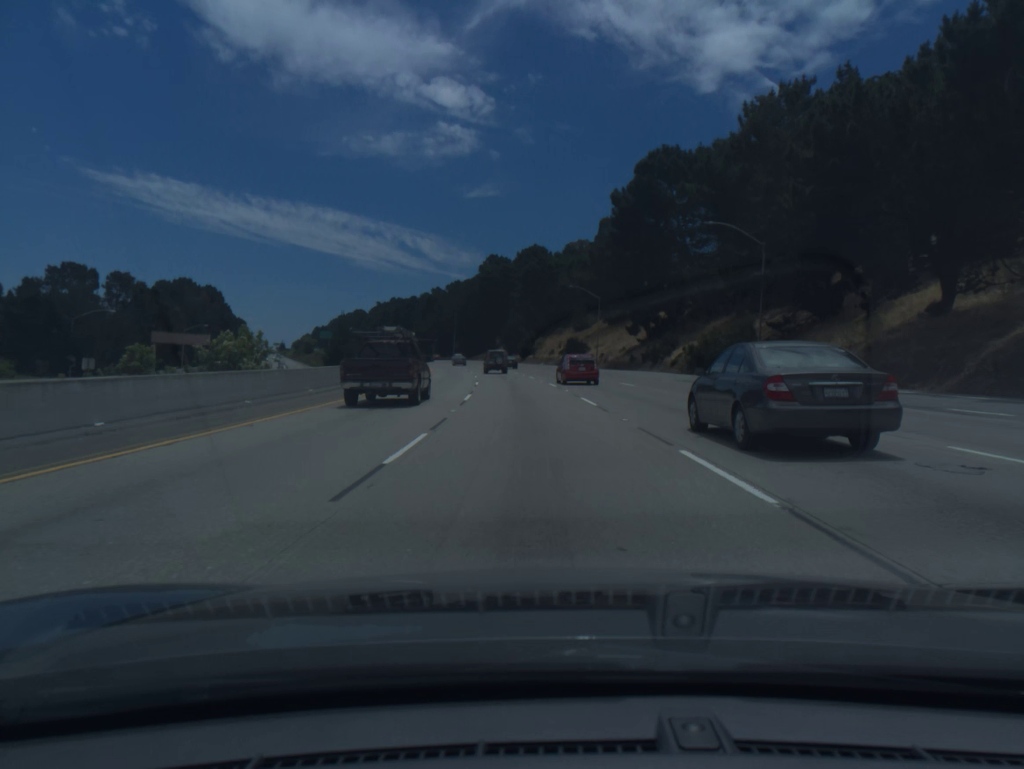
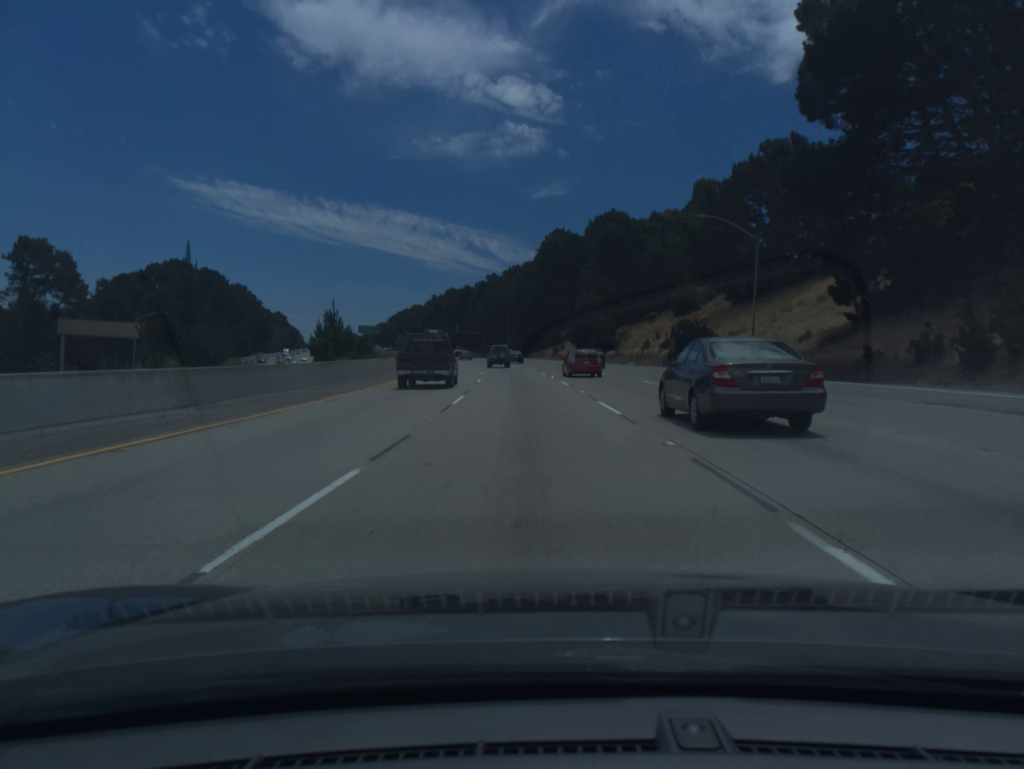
(-2.0, +48.5) m; -5°
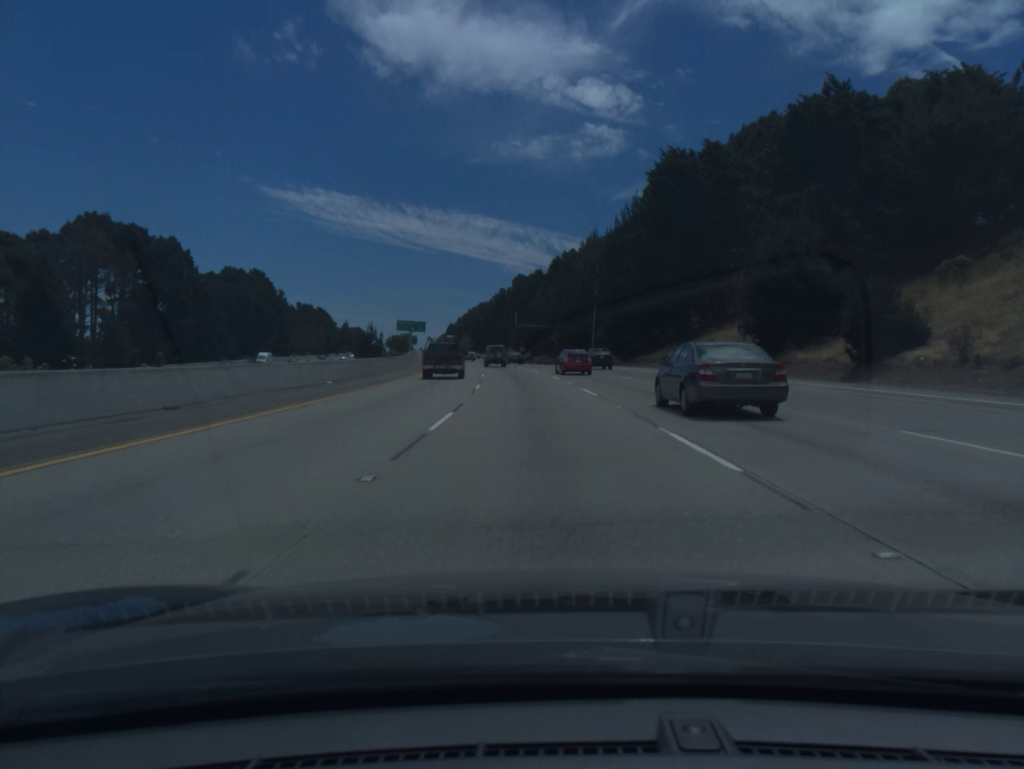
(-3.4, +65.6) m; -6°
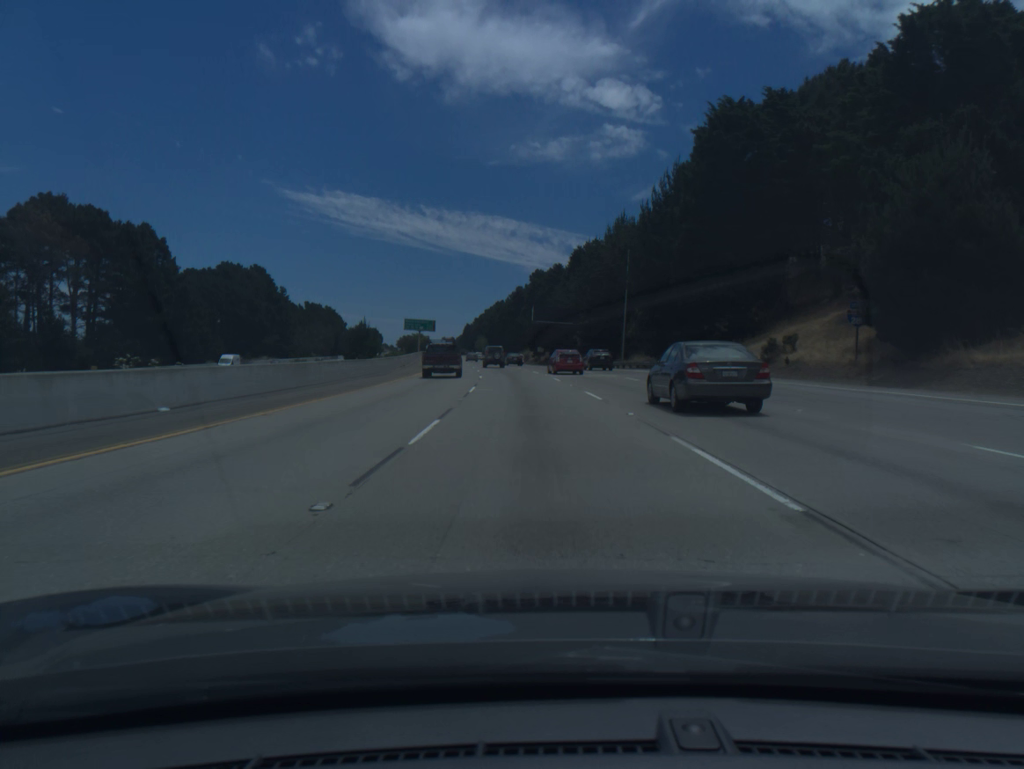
(-0.2, +16.5) m; -1°
